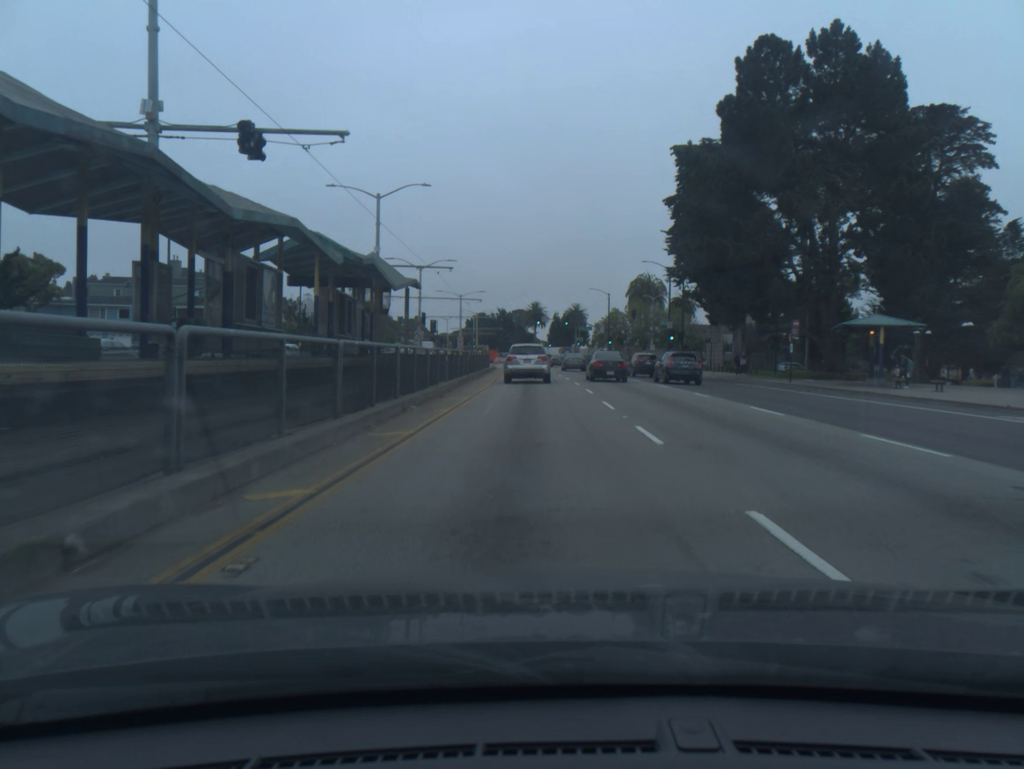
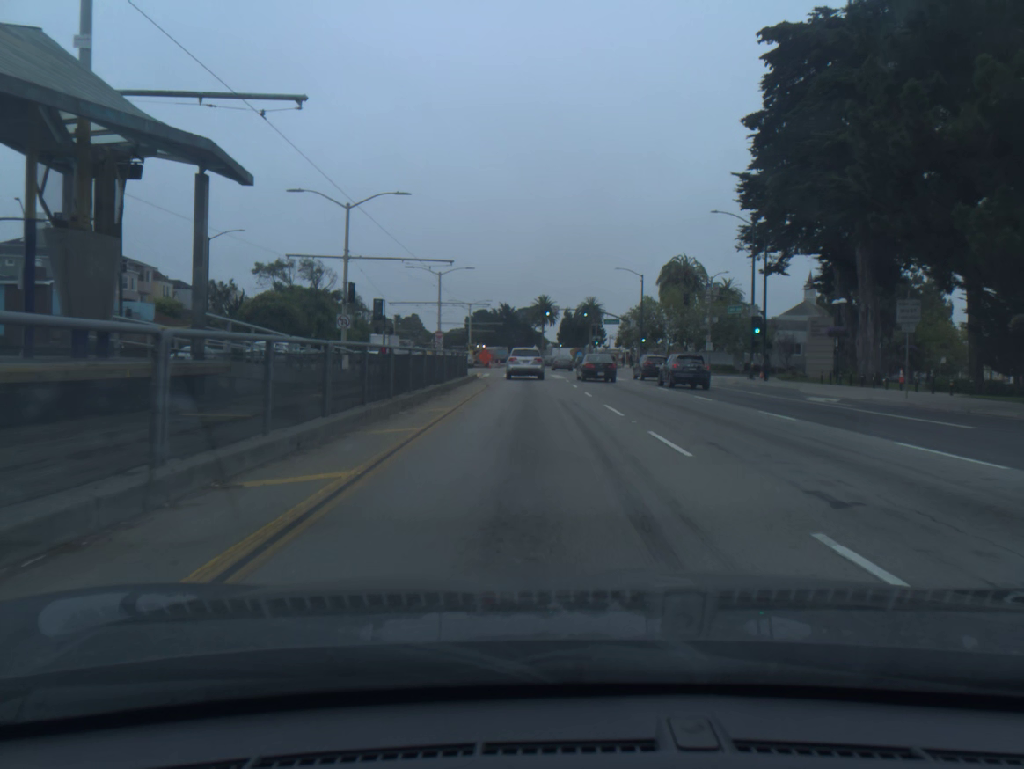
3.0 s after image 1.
(-0.2, +30.0) m; 0°
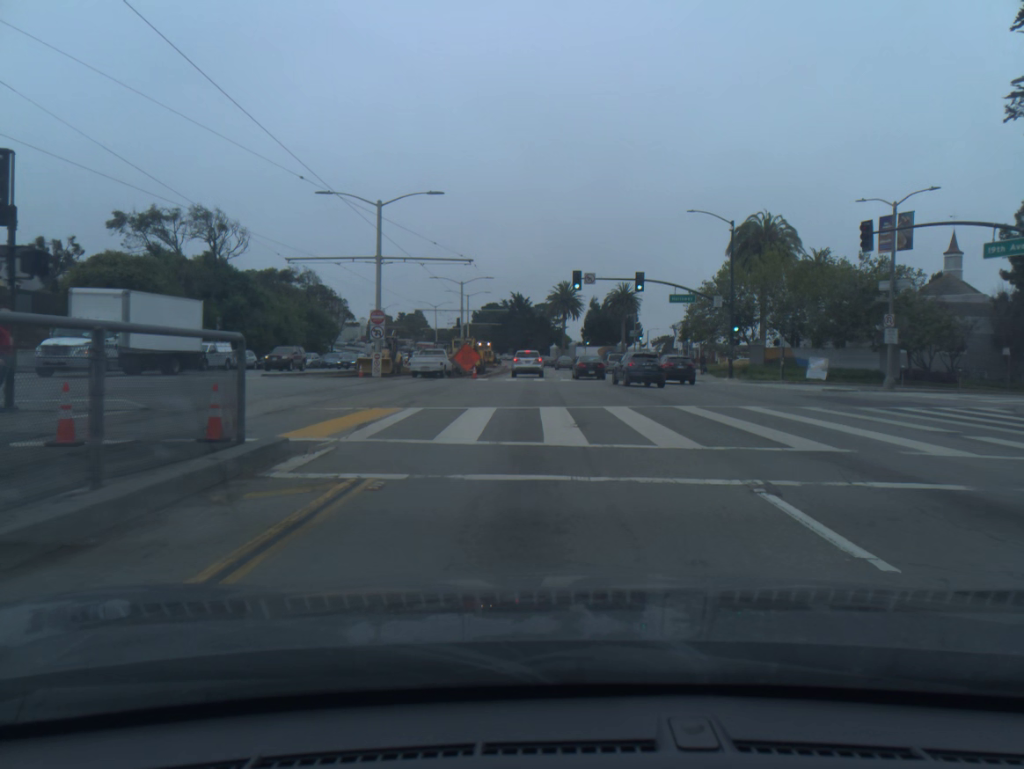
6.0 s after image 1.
(-0.4, +34.8) m; -1°
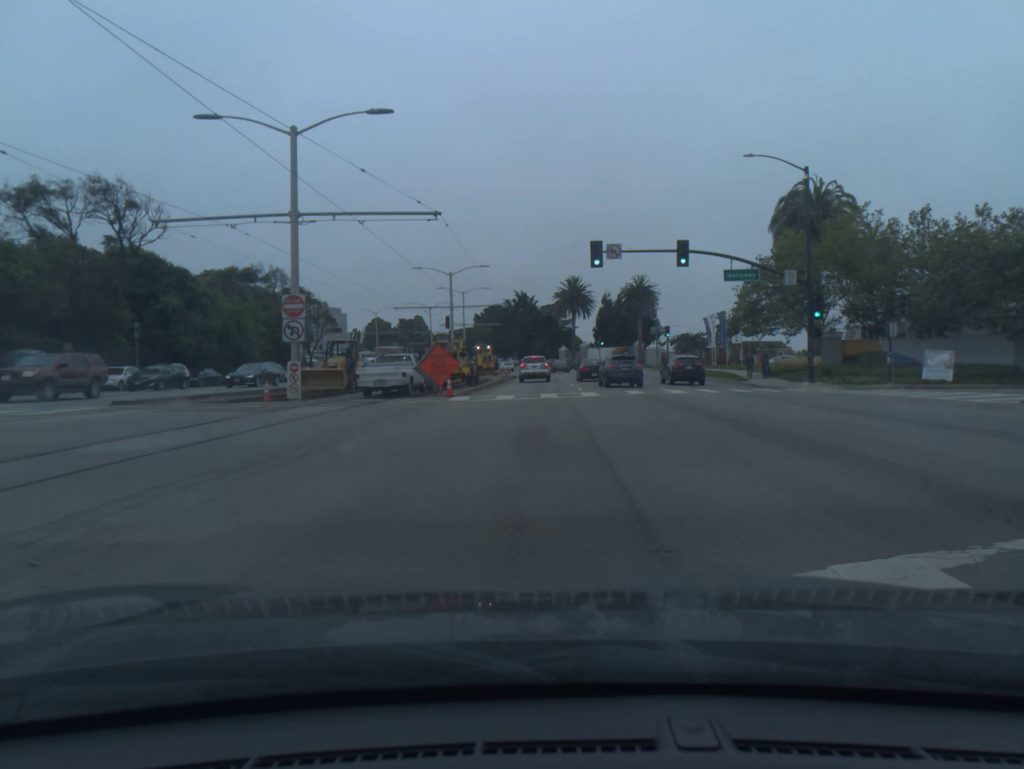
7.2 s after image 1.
(0.0, +14.7) m; -1°
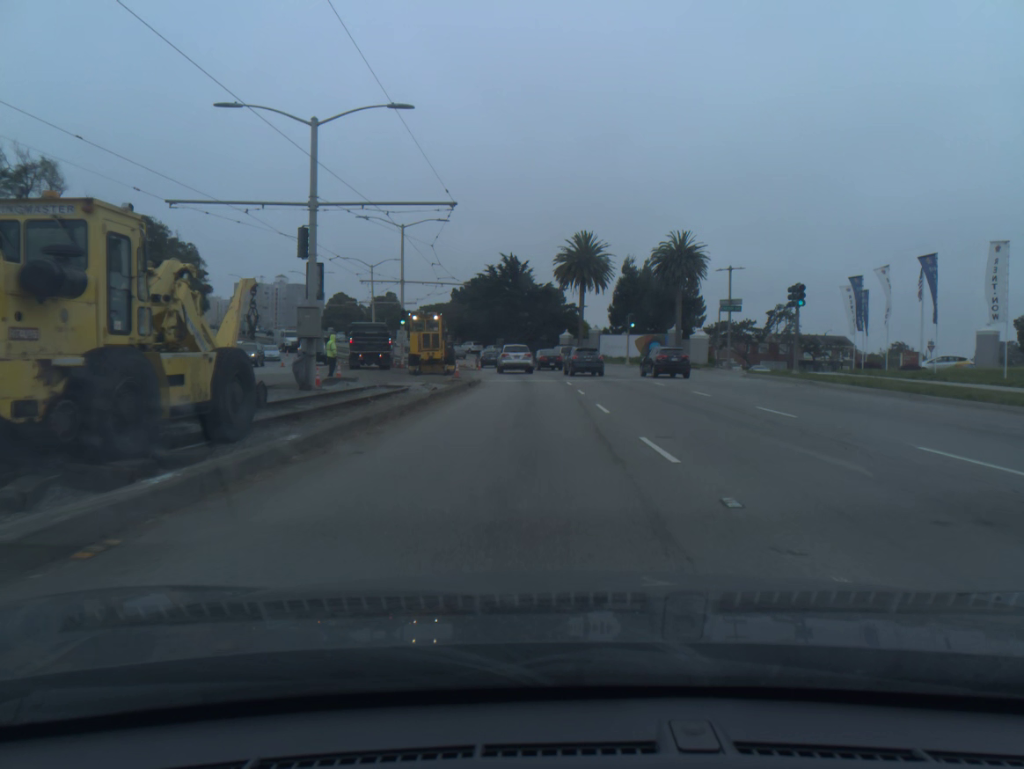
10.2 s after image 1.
(0.0, +40.1) m; 0°
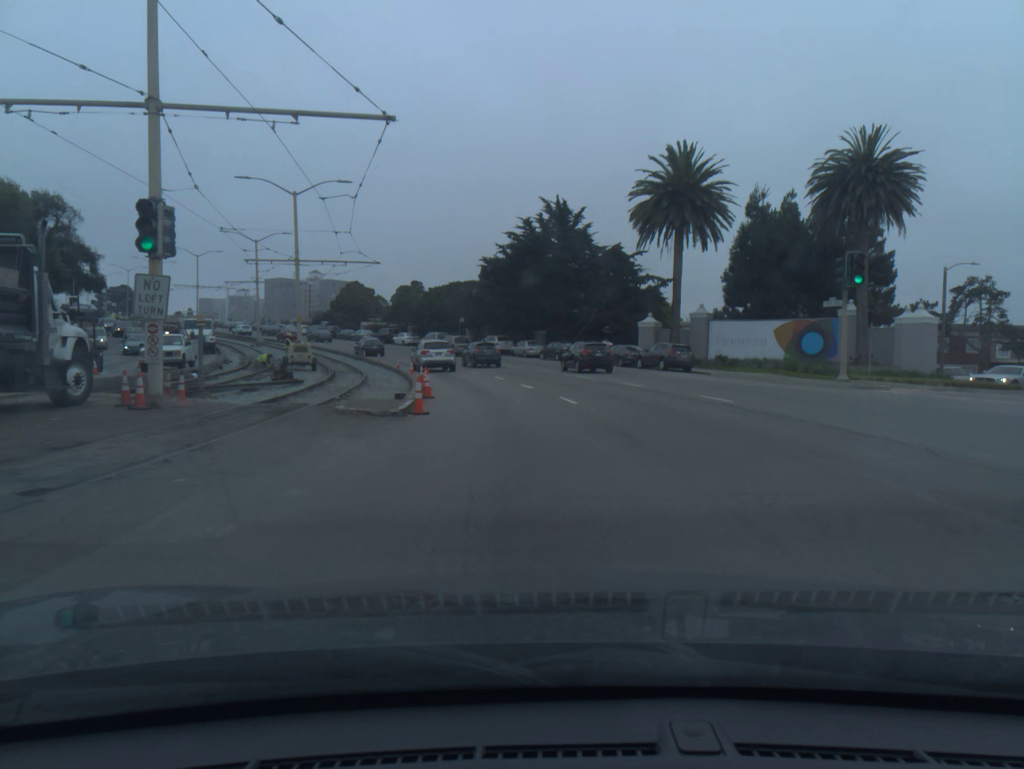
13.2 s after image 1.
(-0.7, +40.3) m; -4°
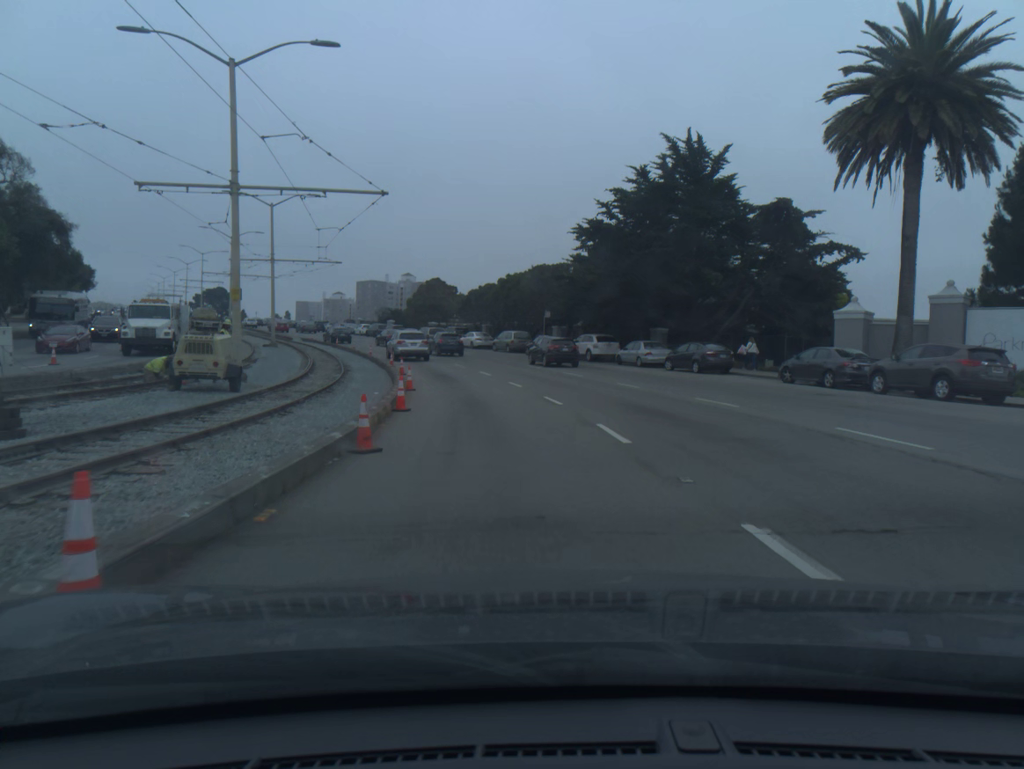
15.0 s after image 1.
(-1.2, +22.4) m; -7°
